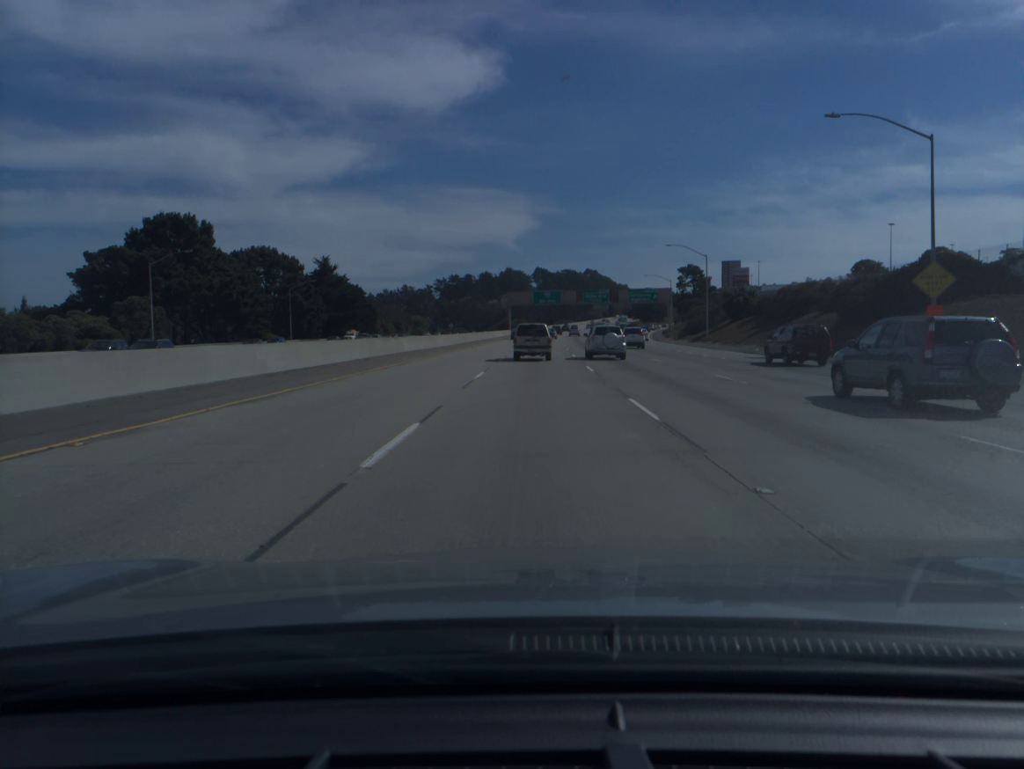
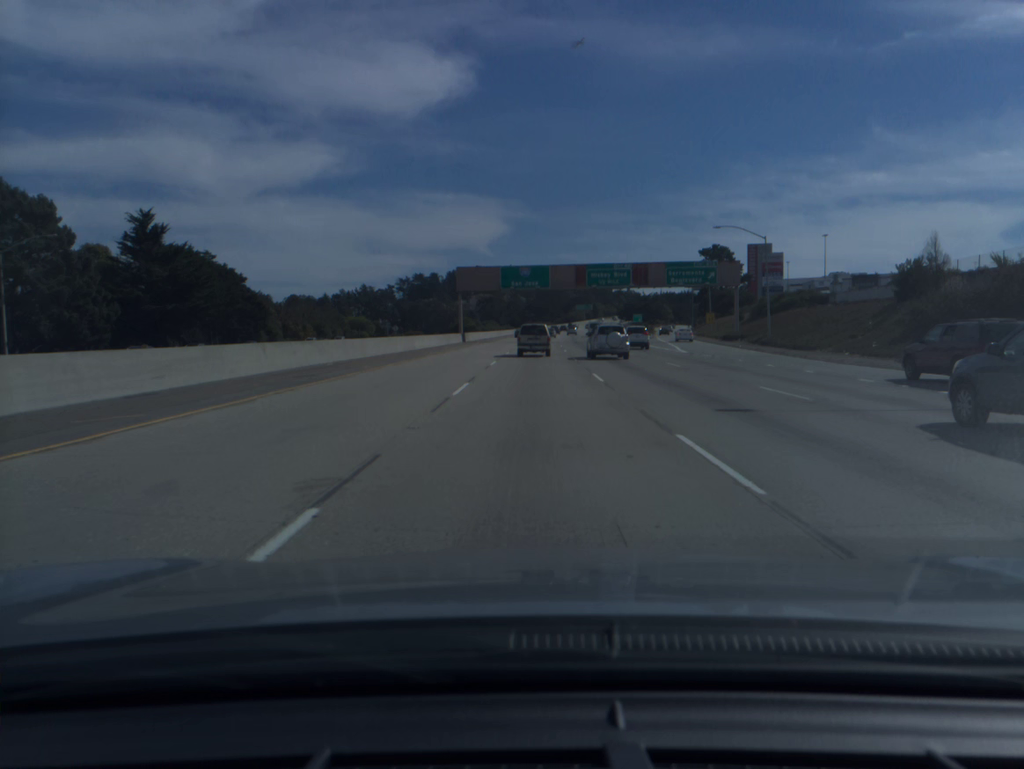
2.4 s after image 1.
(+1.1, +64.2) m; +2°
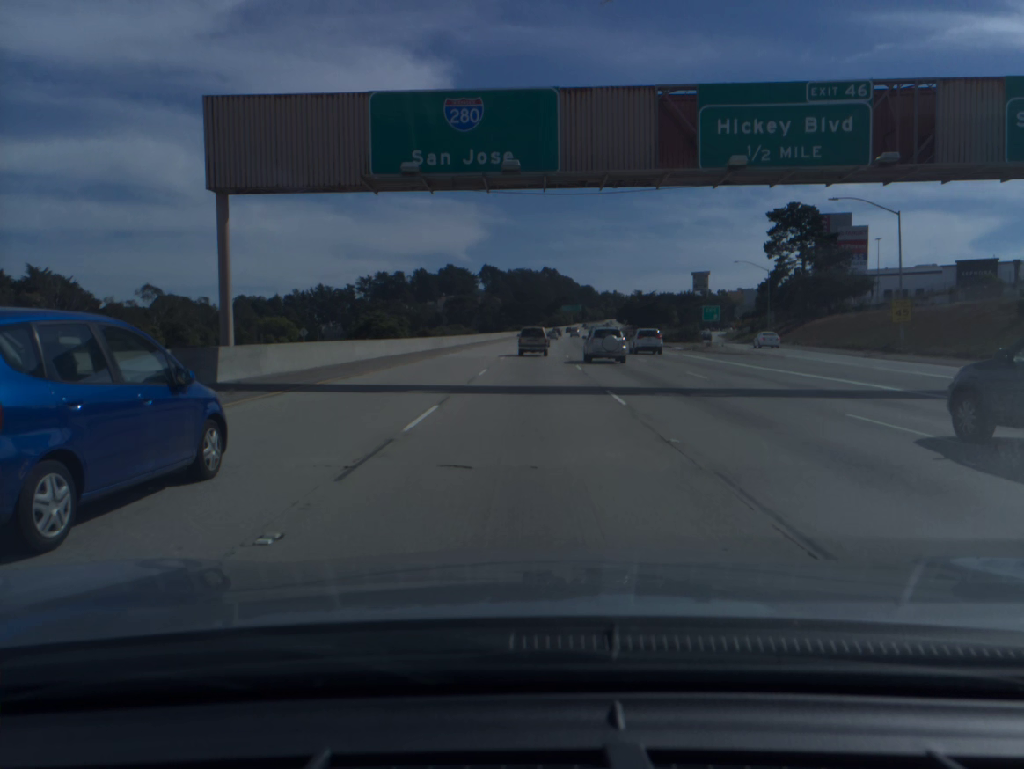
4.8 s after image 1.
(+1.0, +64.4) m; +2°
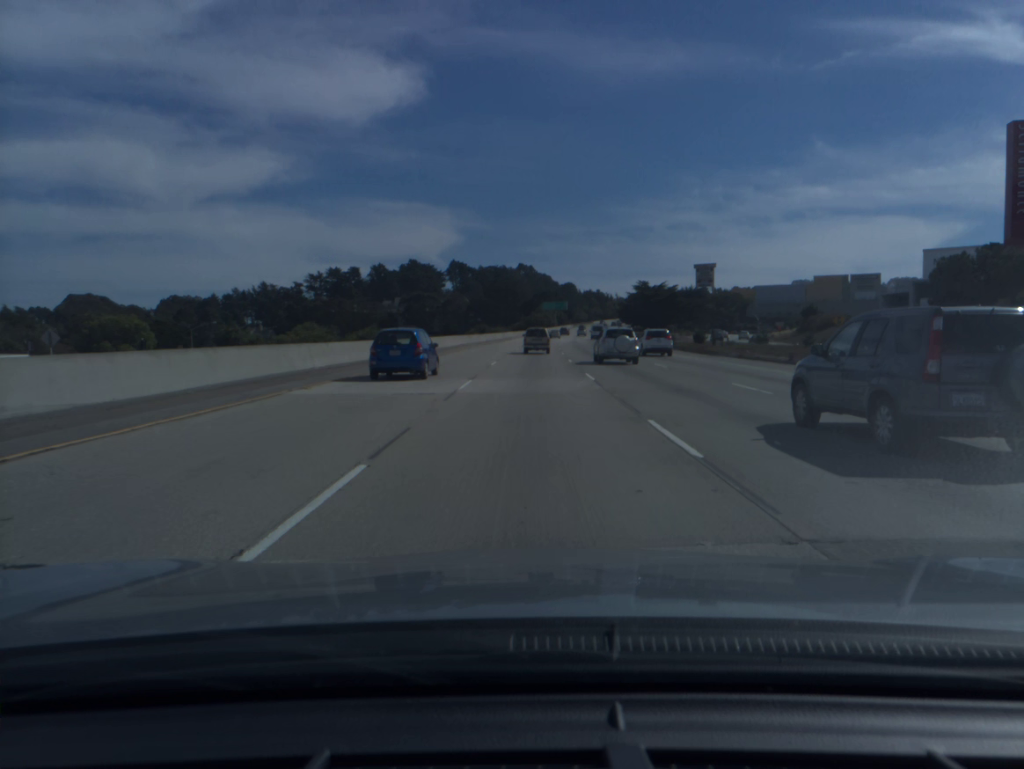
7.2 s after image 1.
(+1.0, +65.4) m; +2°
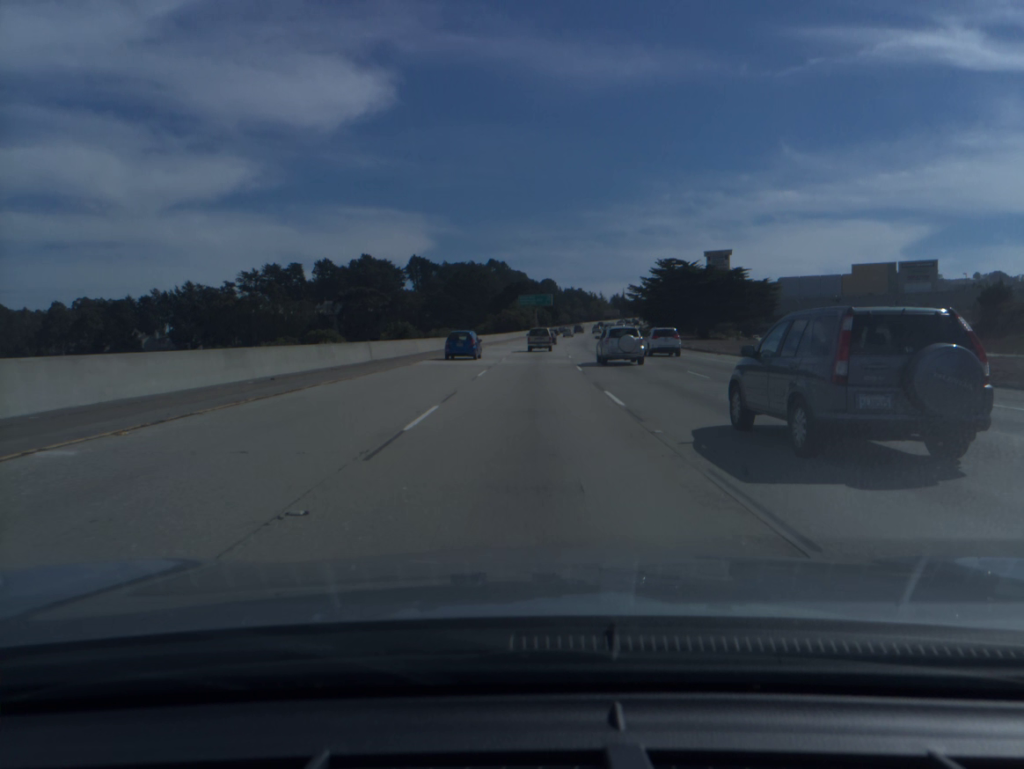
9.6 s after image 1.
(+1.0, +66.6) m; +2°
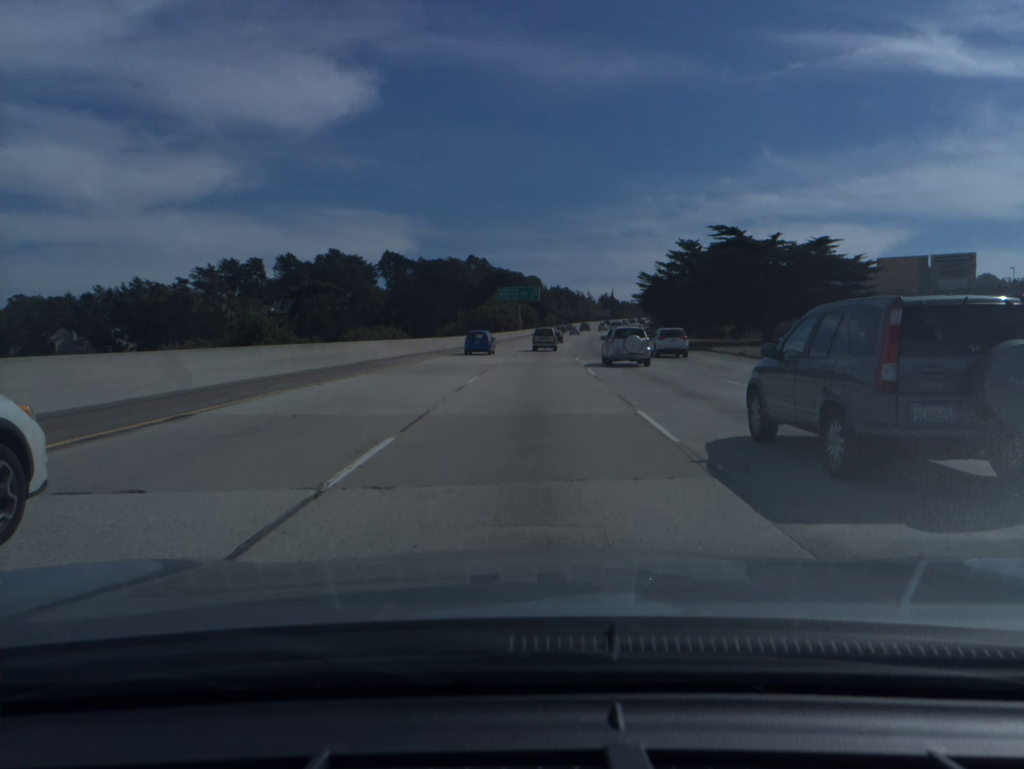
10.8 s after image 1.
(+0.3, +34.0) m; +1°
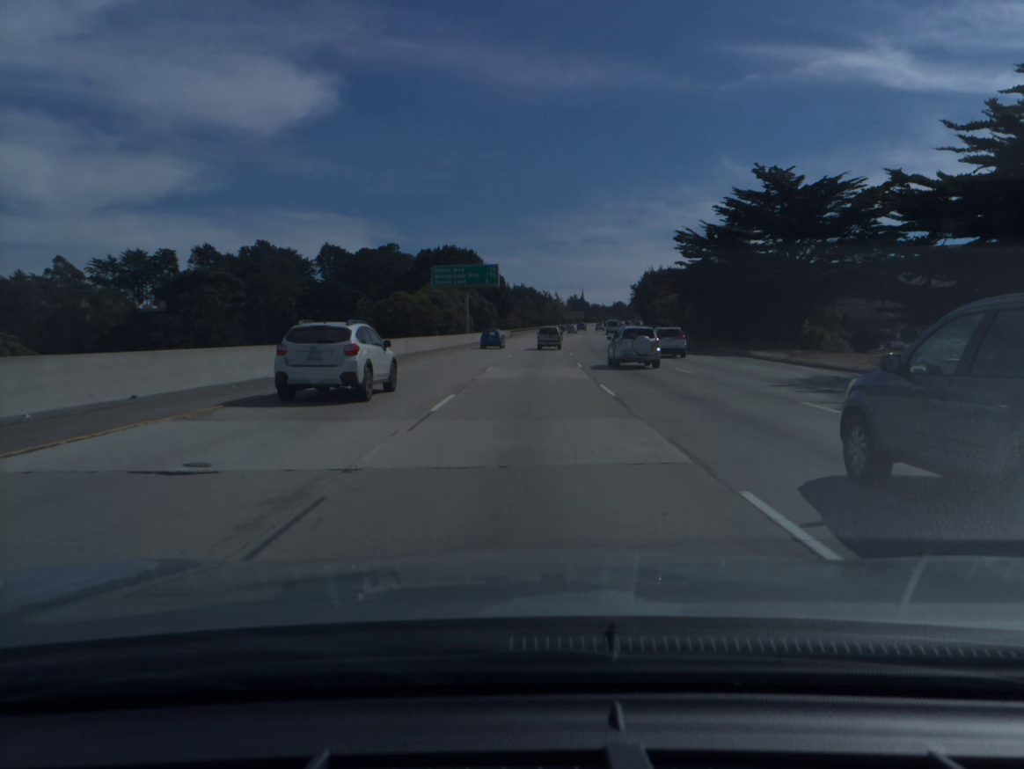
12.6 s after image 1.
(+1.1, +51.4) m; +3°
